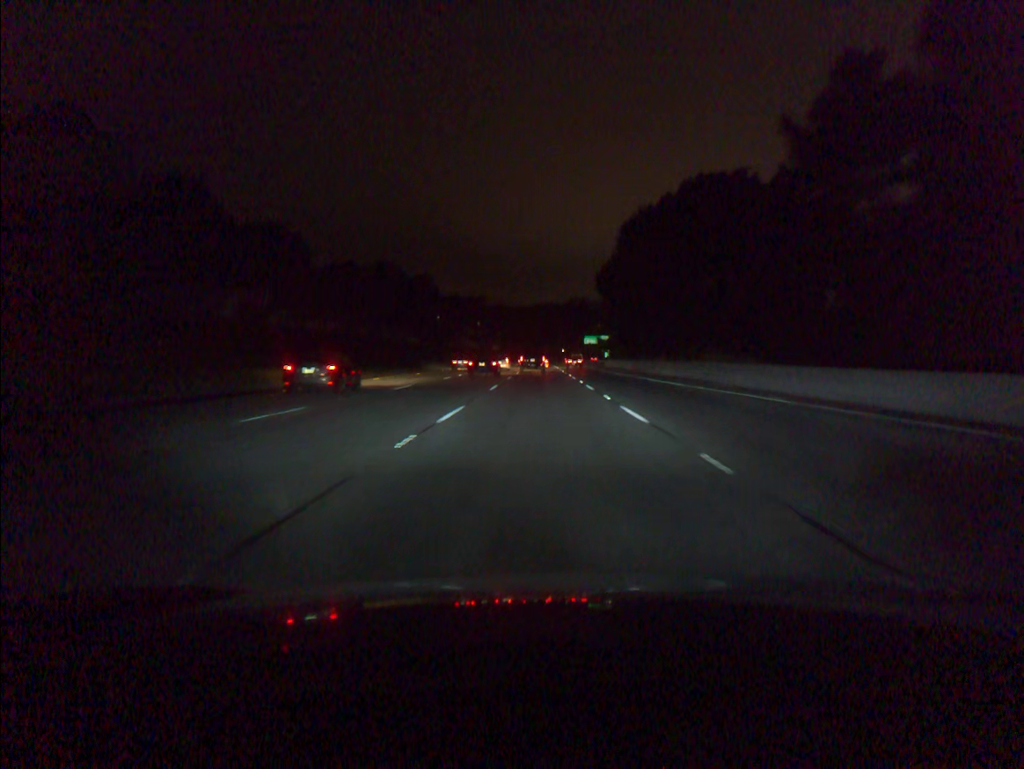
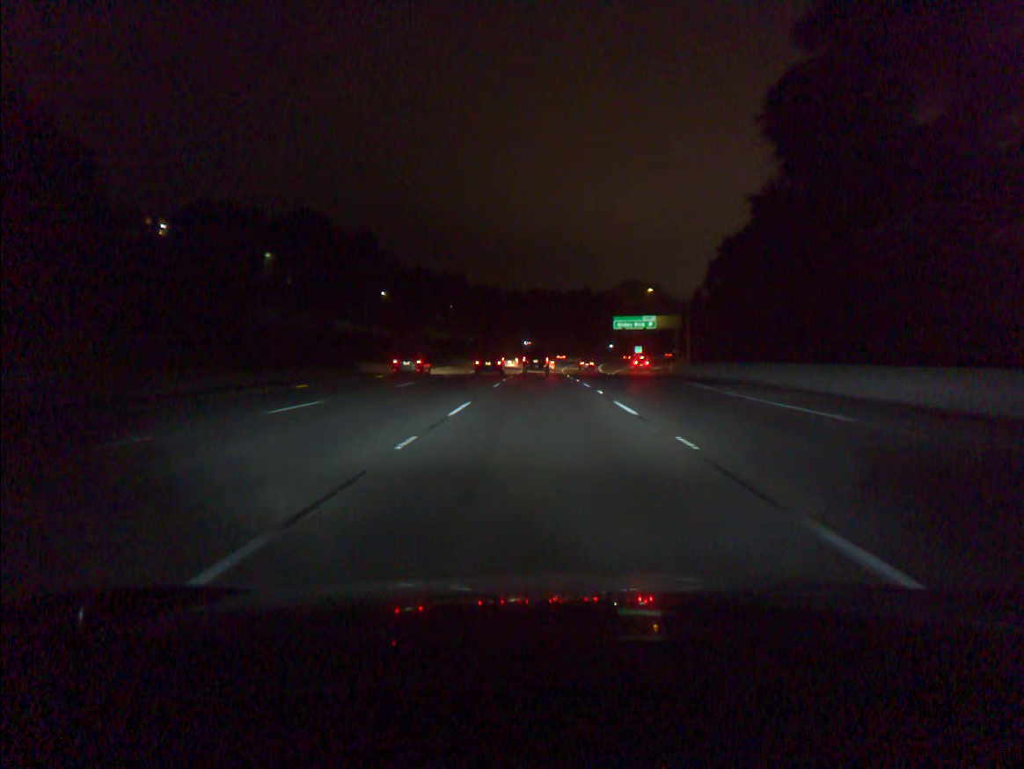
(-0.1, +86.3) m; 0°
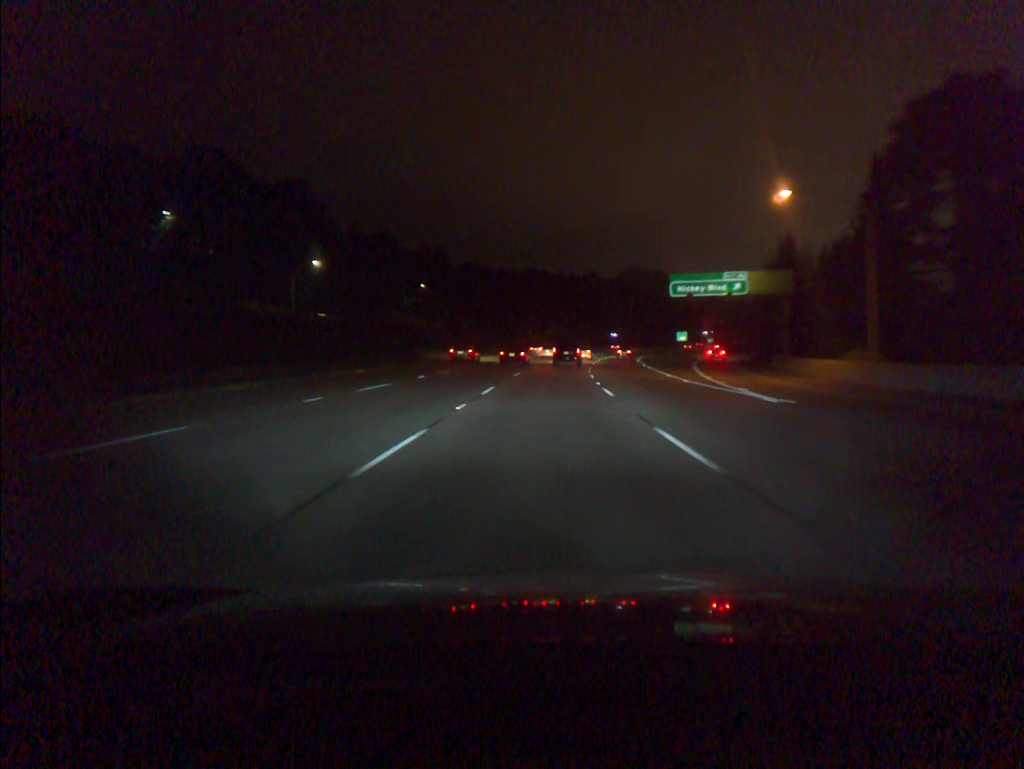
(-0.1, +51.4) m; 0°
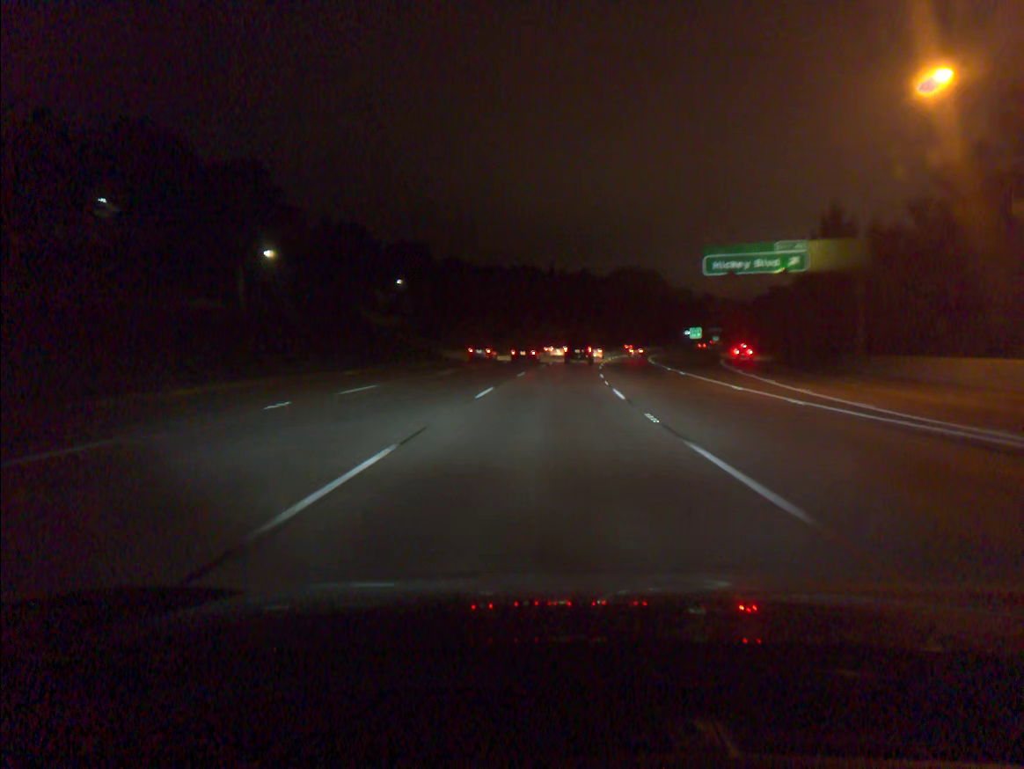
(+0.1, +17.1) m; +1°
